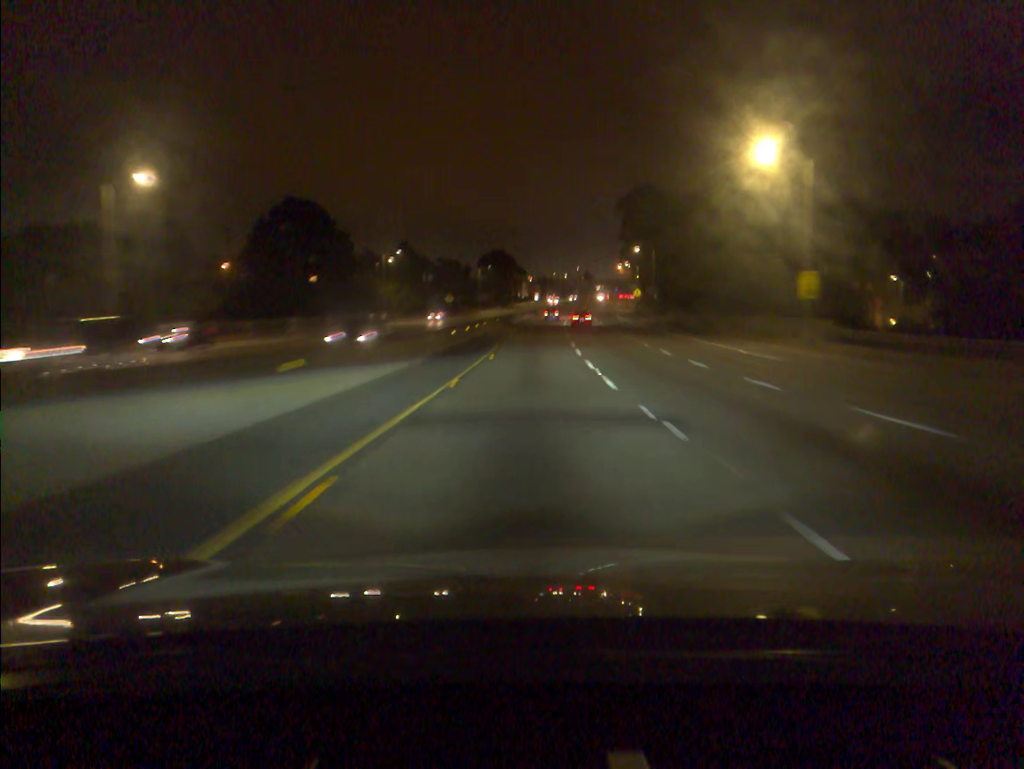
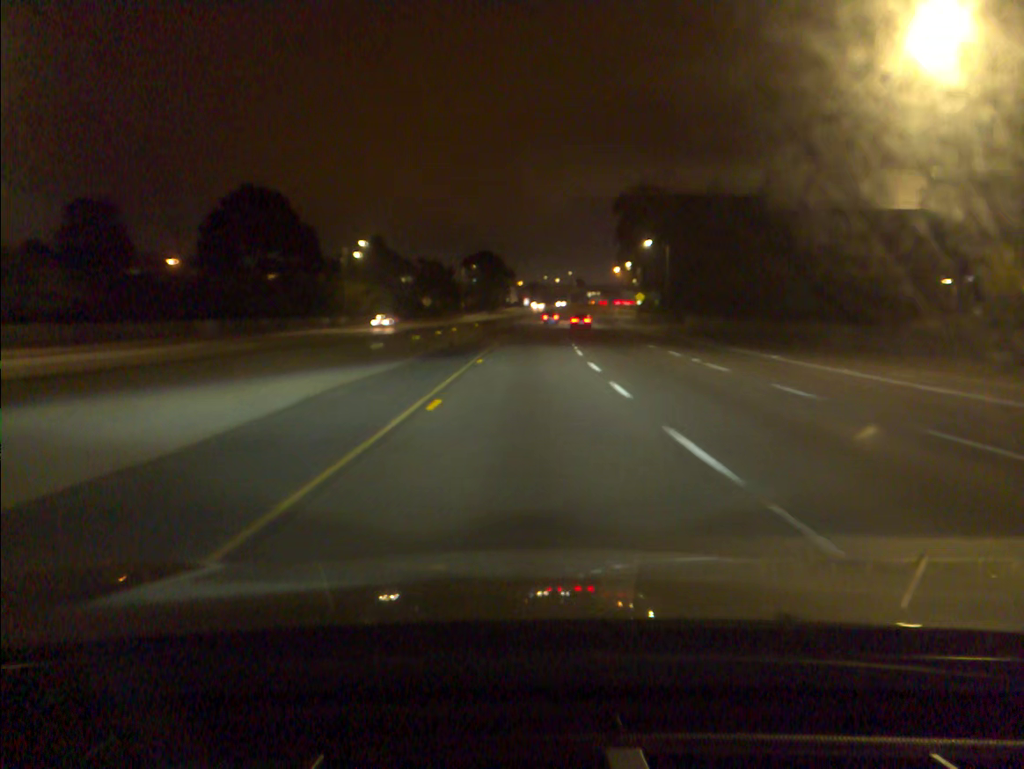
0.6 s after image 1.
(+0.1, +16.8) m; +1°
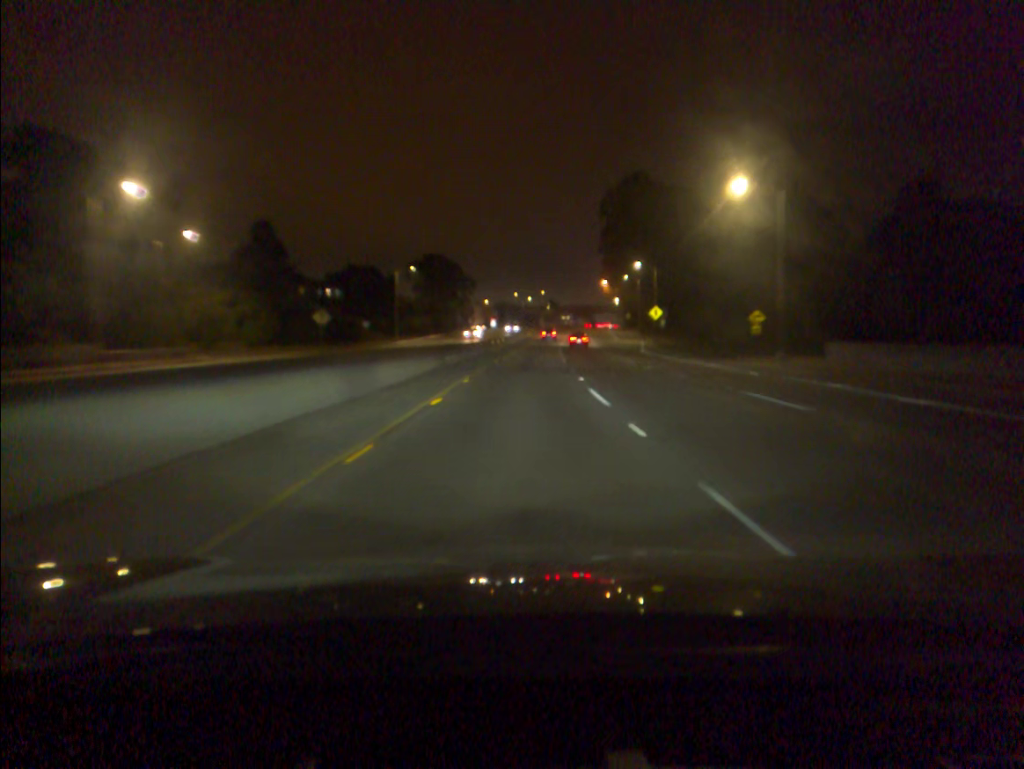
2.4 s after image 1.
(+1.0, +50.8) m; +2°
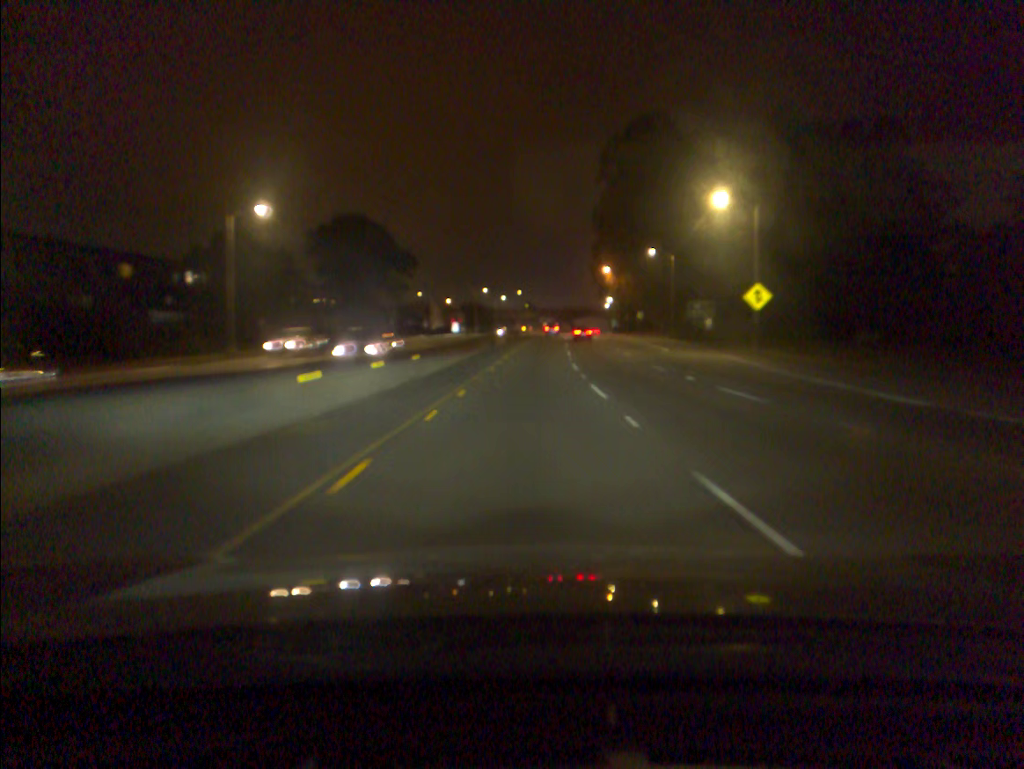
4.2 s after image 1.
(+0.8, +51.2) m; +2°
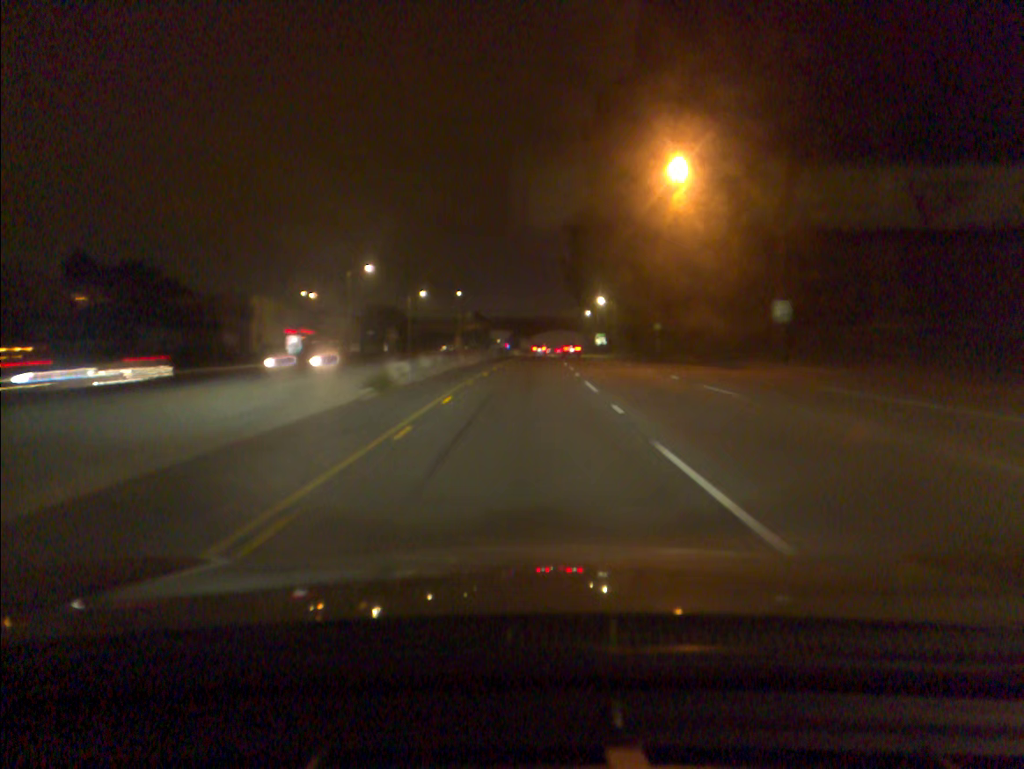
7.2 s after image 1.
(+2.7, +86.6) m; +3°
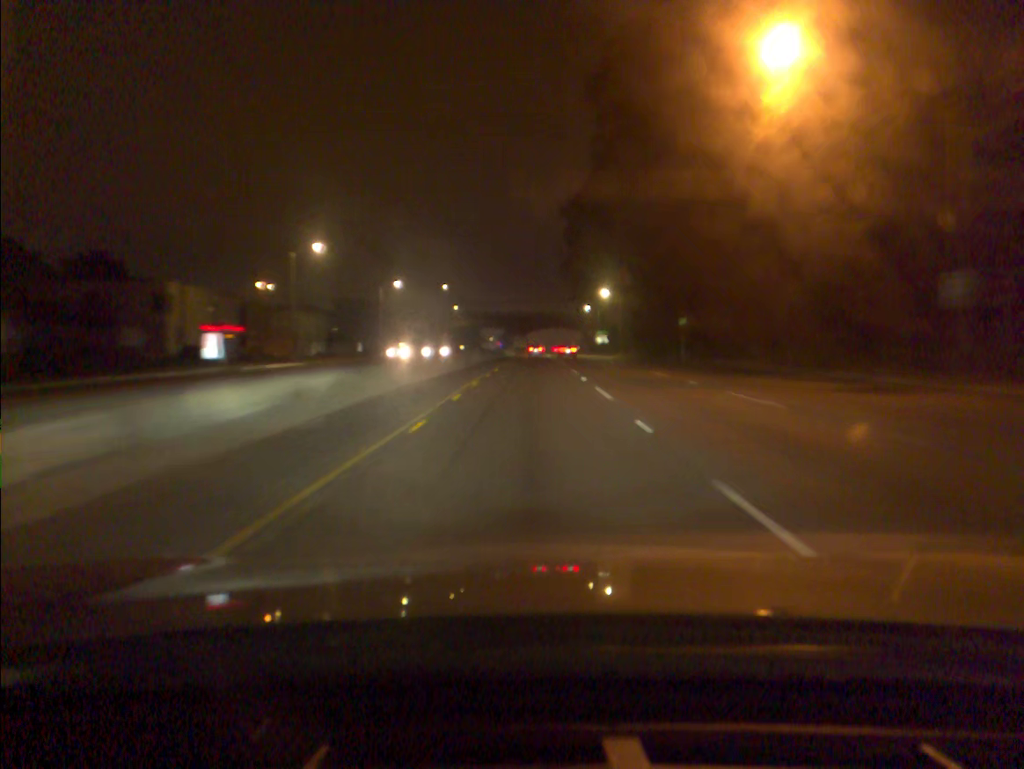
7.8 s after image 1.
(+0.1, +17.5) m; +1°
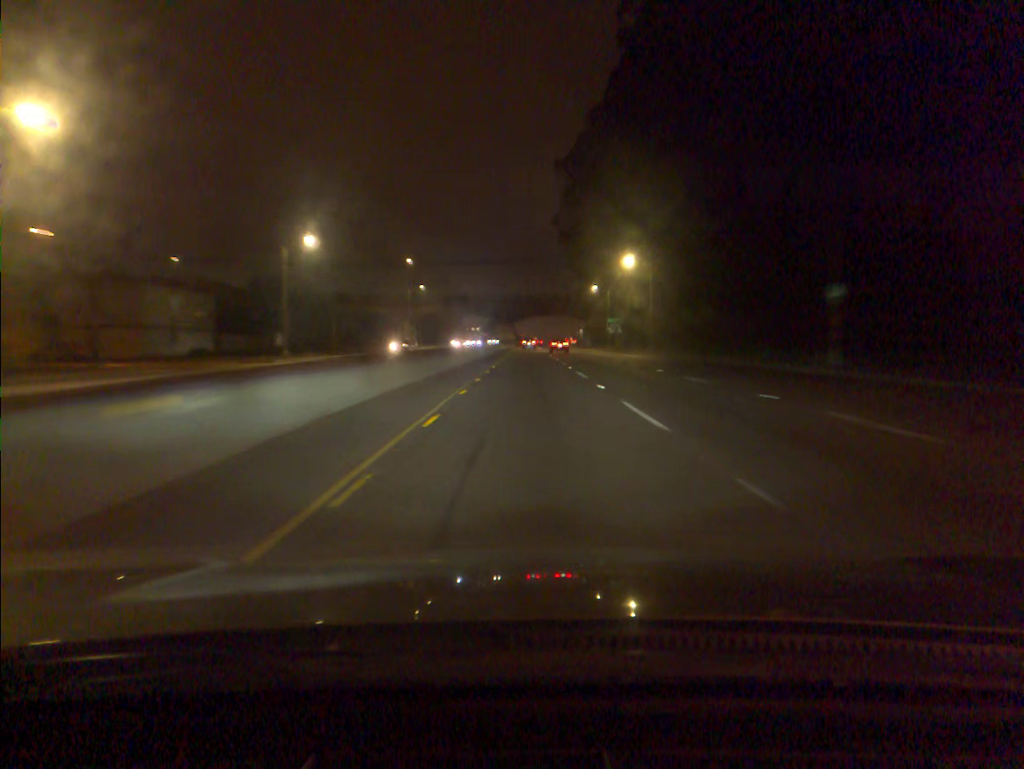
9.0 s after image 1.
(+0.2, +35.1) m; +1°
